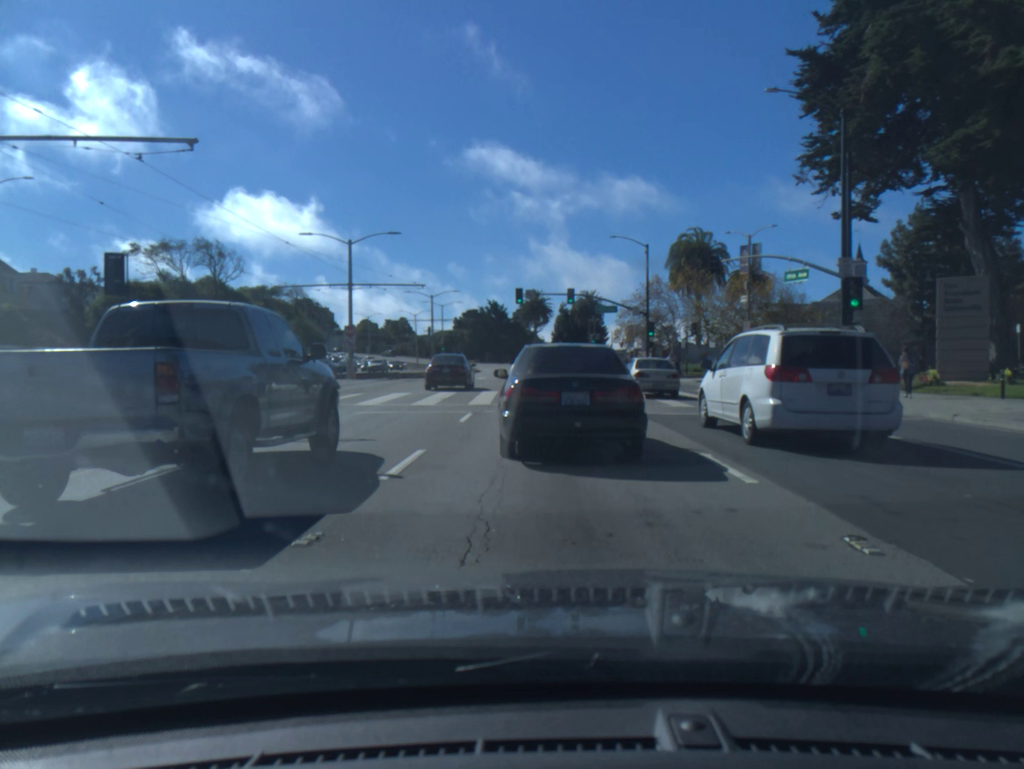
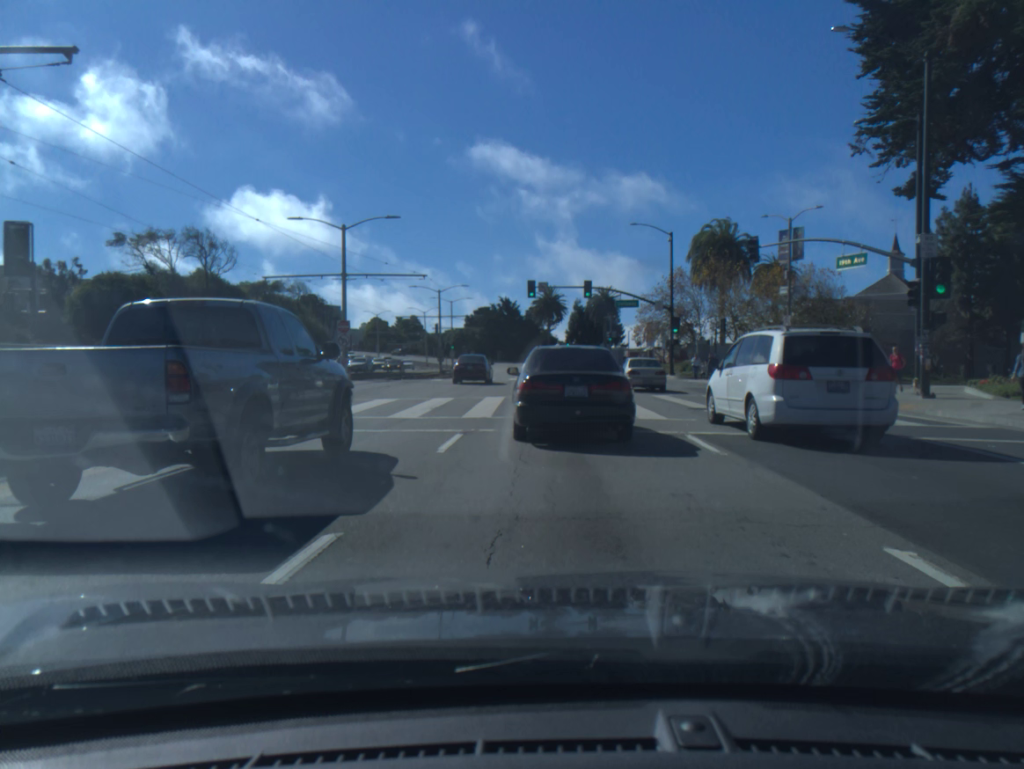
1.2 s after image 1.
(-0.1, +5.0) m; -1°
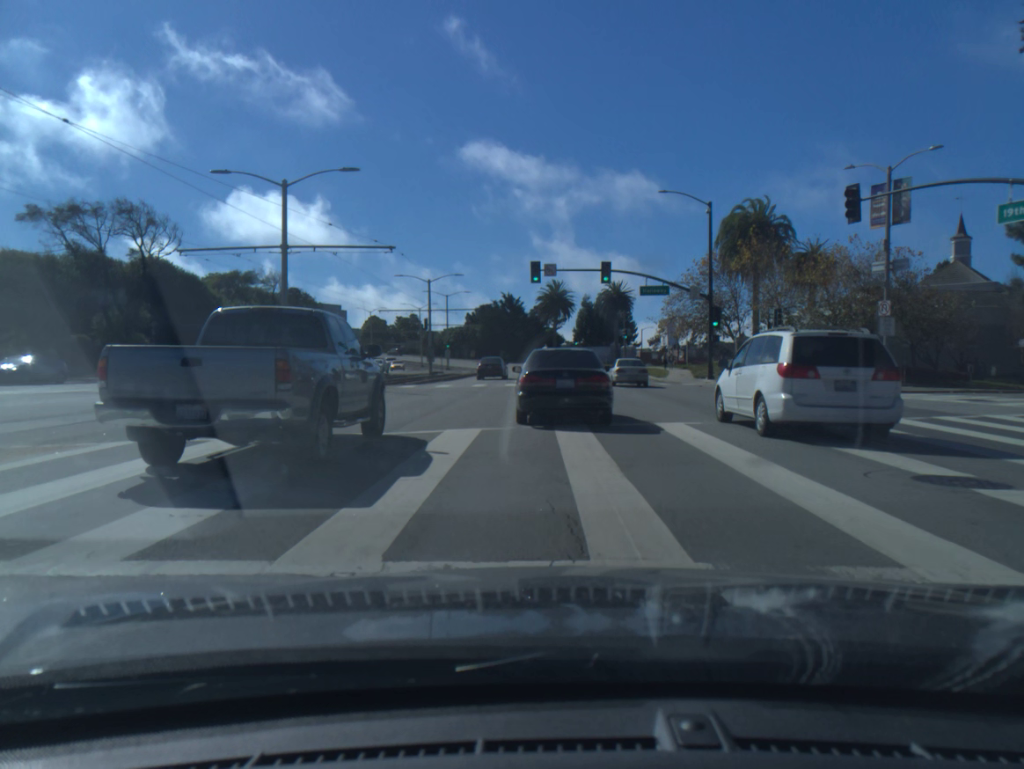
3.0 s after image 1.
(+0.1, +11.6) m; +1°
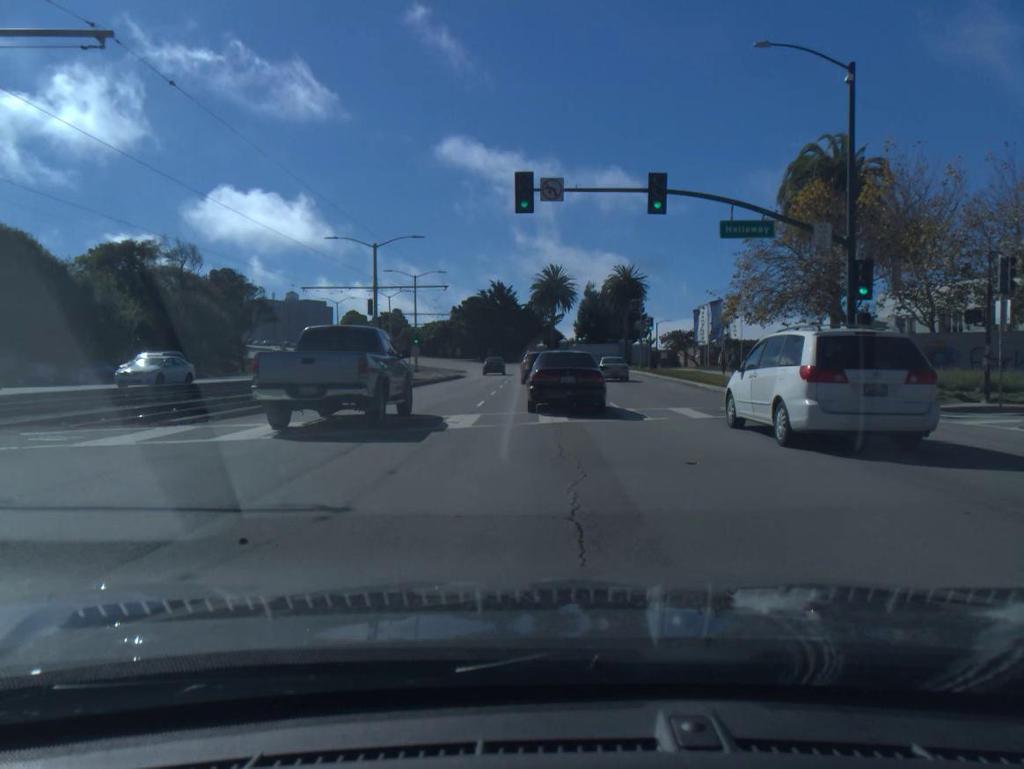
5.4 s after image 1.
(0.0, +22.6) m; 0°
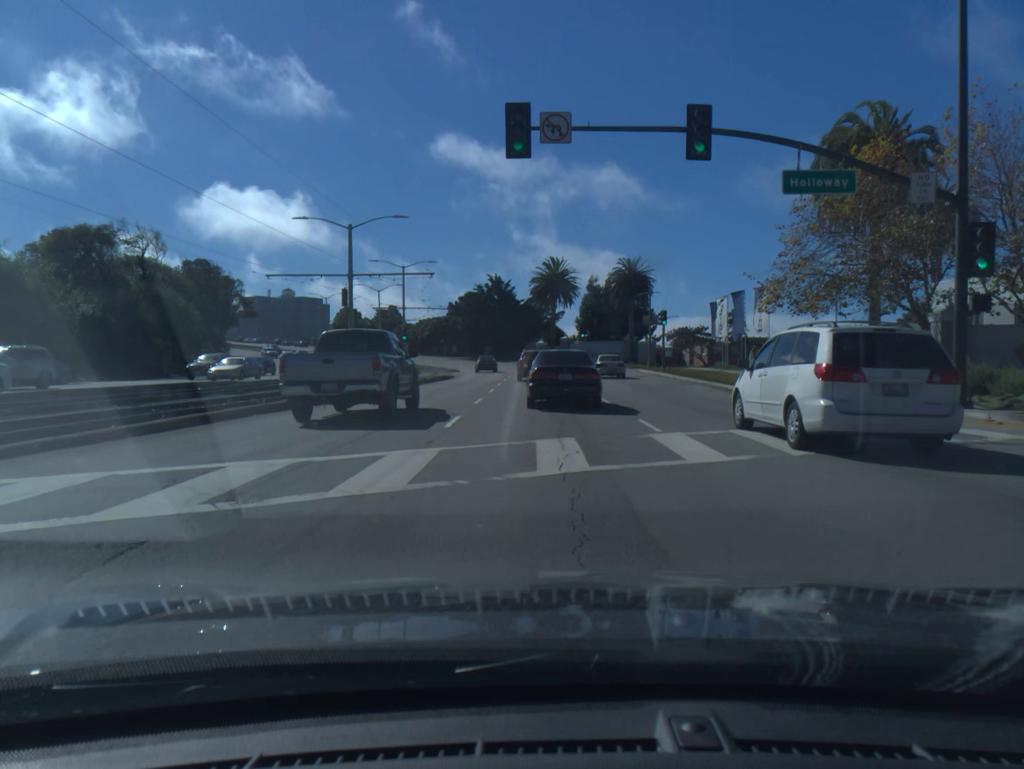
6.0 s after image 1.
(0.0, +6.7) m; 0°
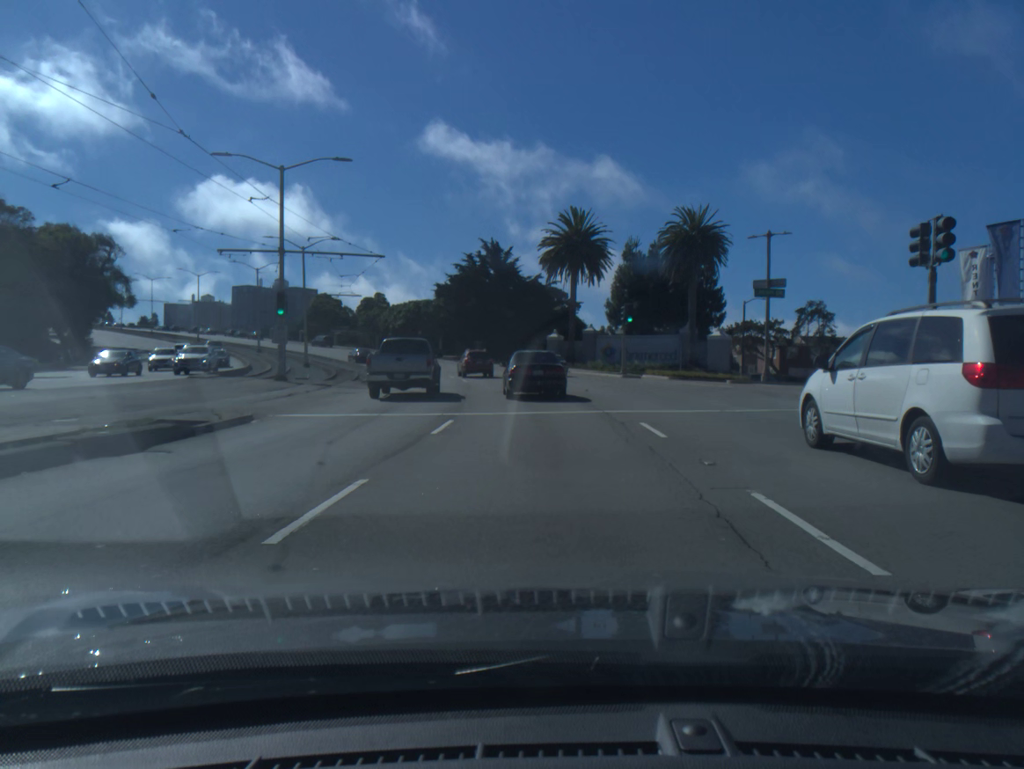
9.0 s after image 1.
(-0.2, +37.8) m; -1°
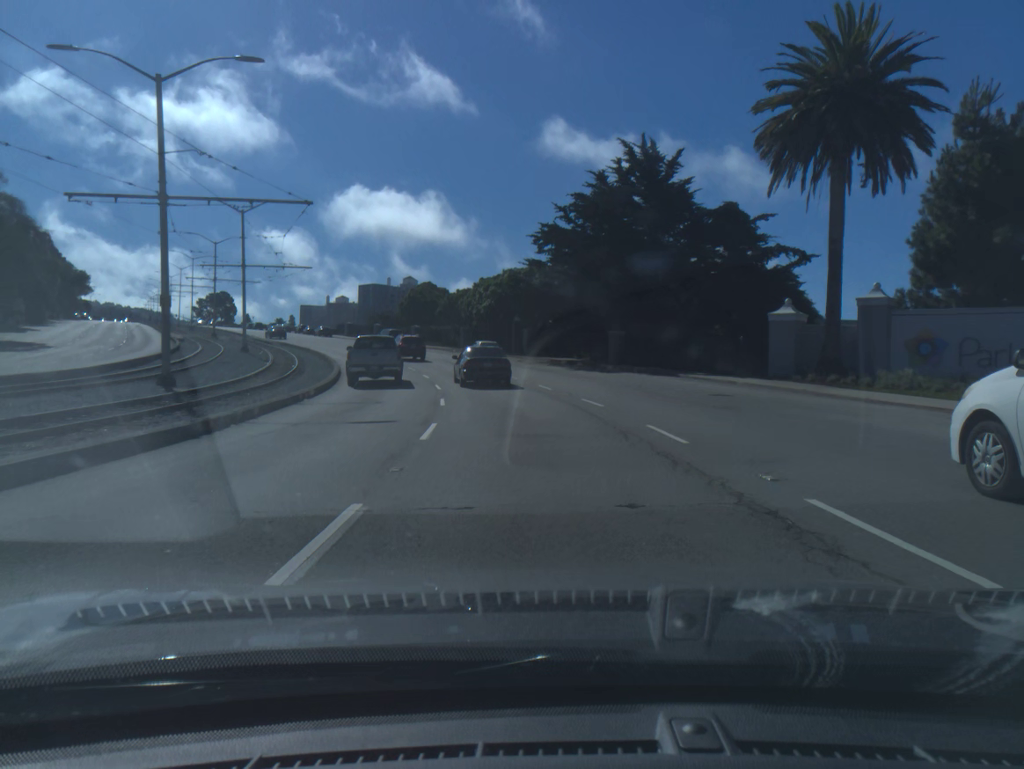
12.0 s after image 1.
(-2.9, +43.5) m; -10°
